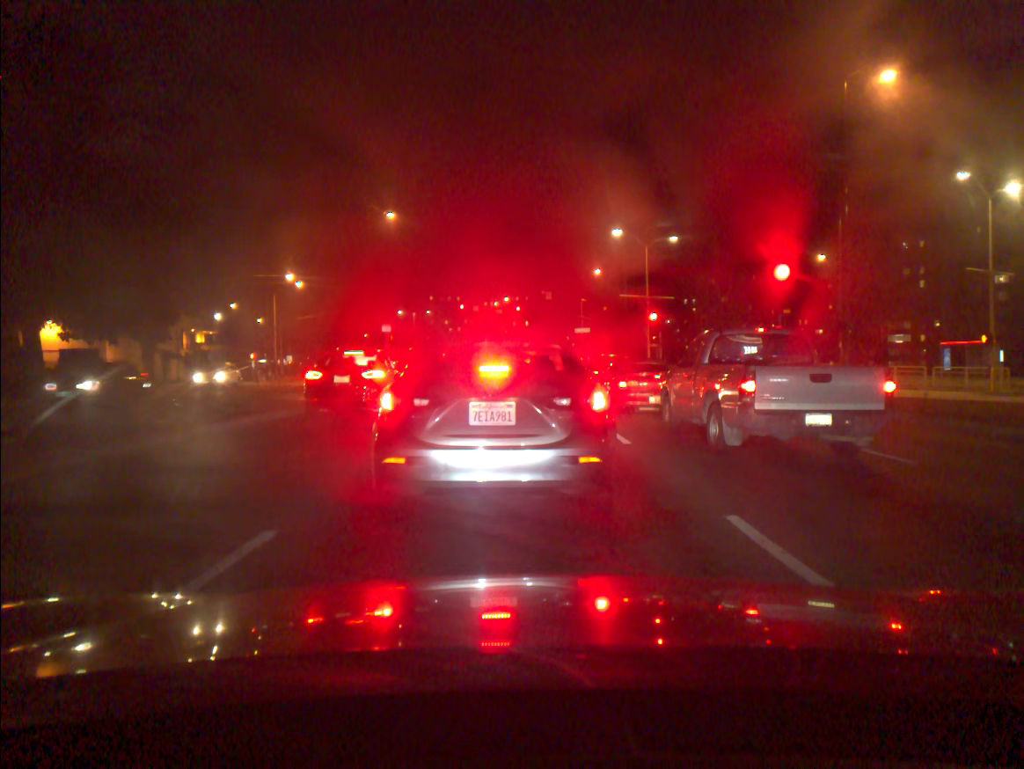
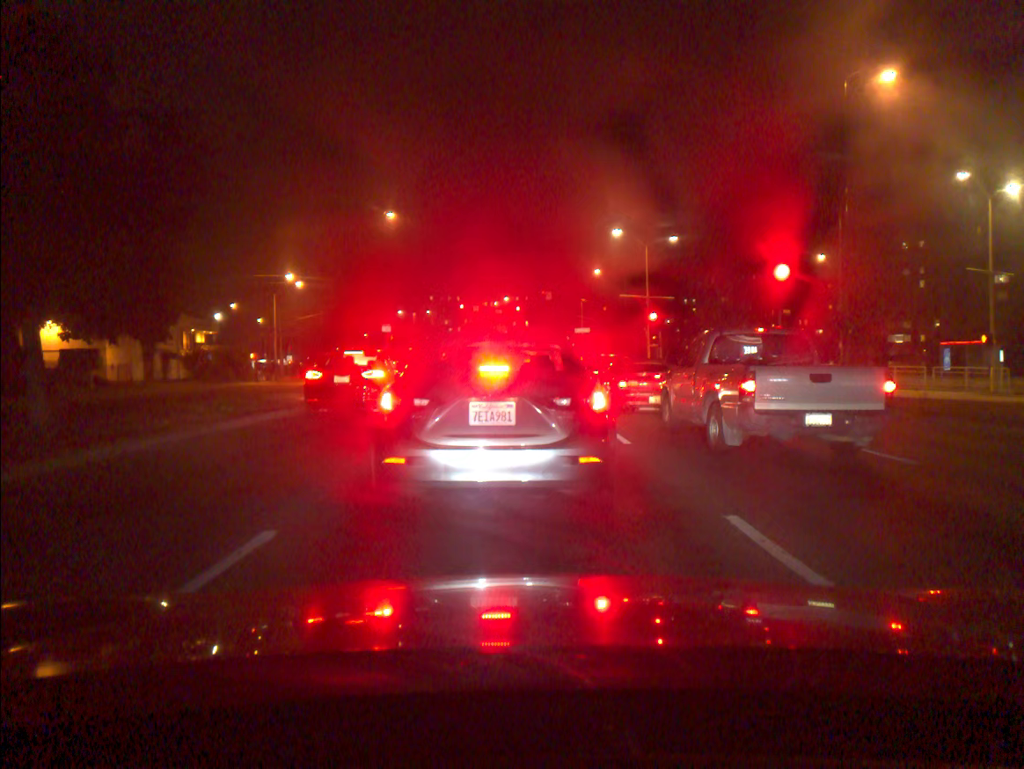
(0.0, 0.0) m; 0°
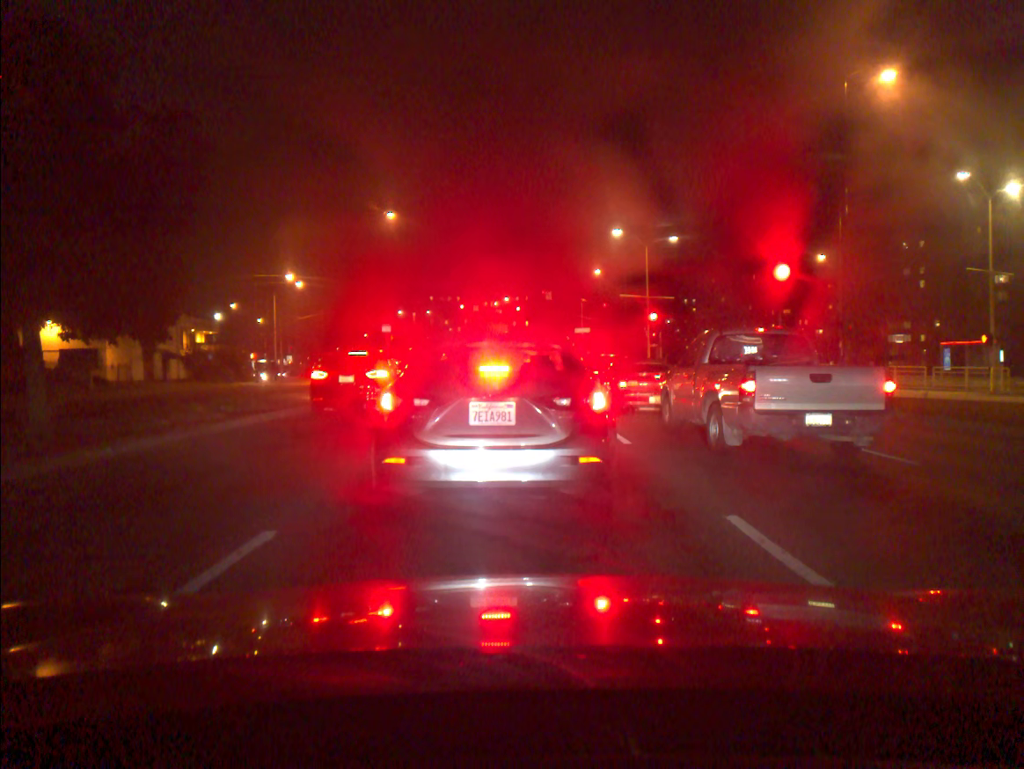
(0.0, 0.0) m; 0°
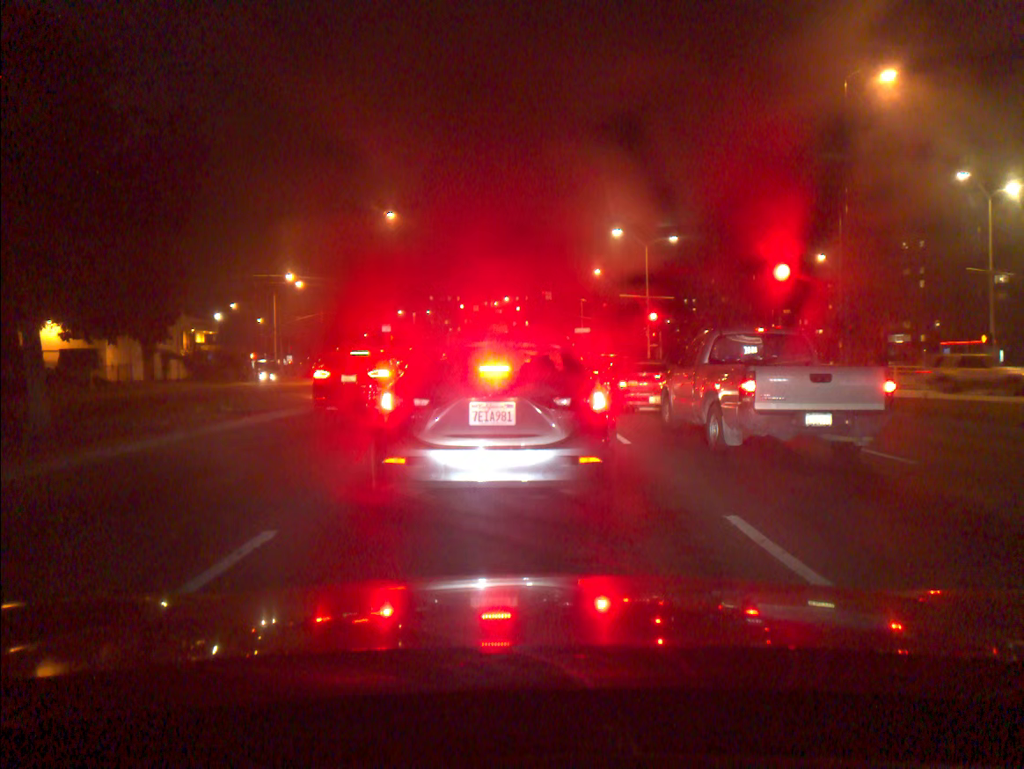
(0.0, 0.0) m; 0°
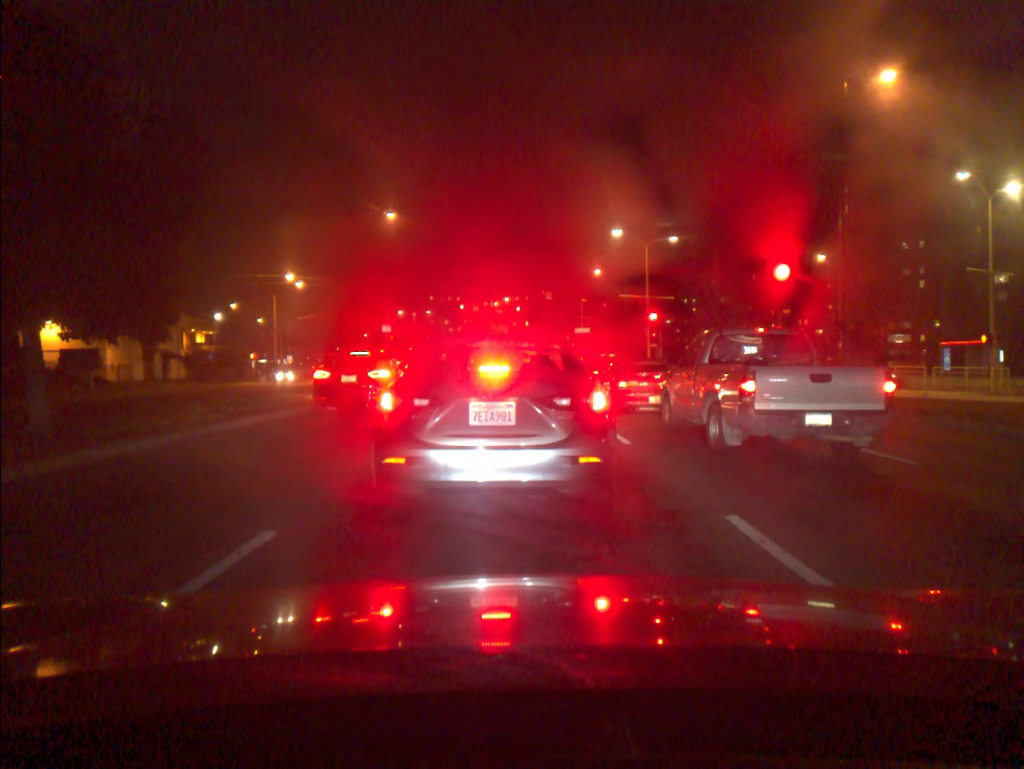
(0.0, 0.0) m; 0°
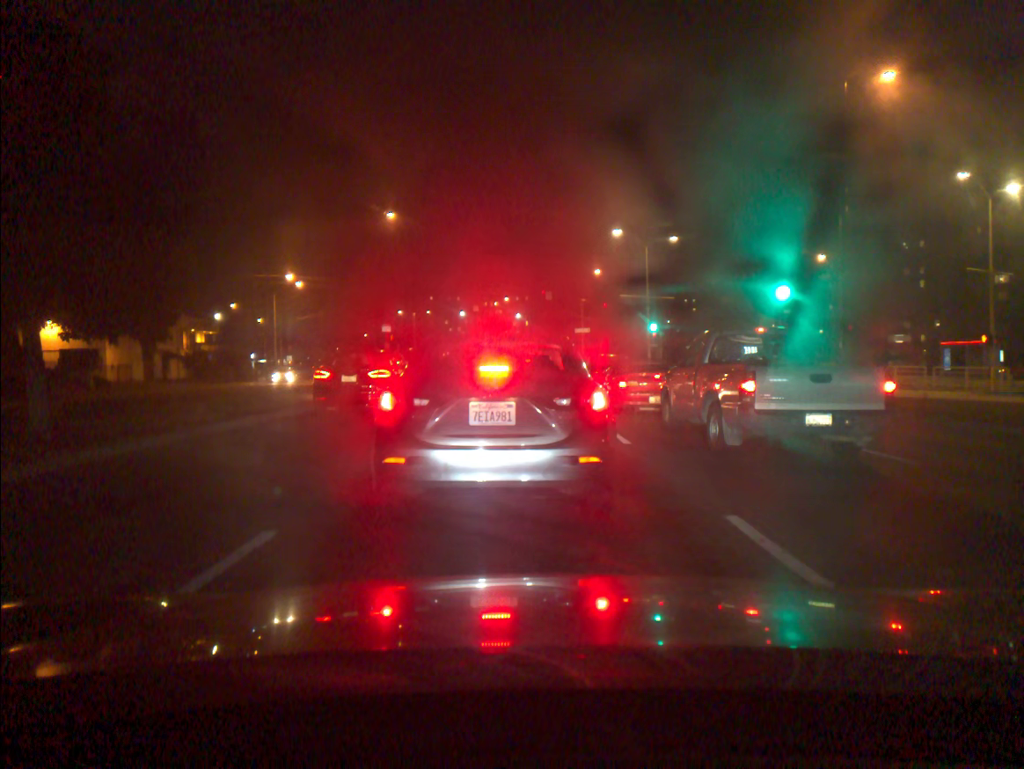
(0.0, 0.0) m; 0°
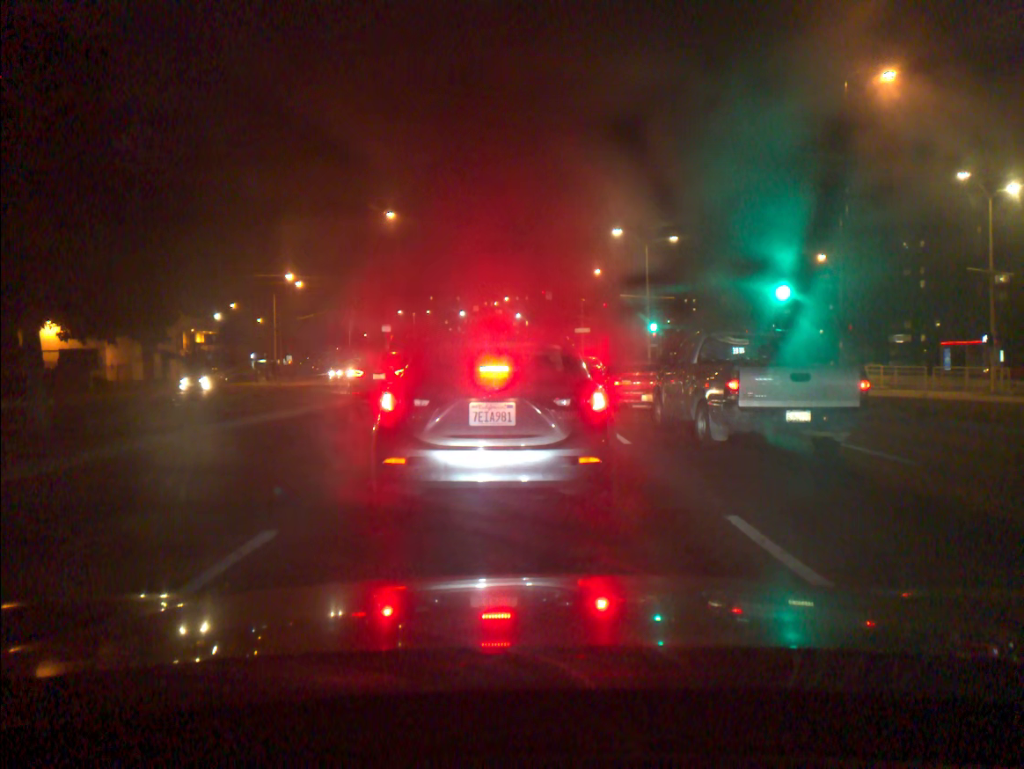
(0.0, 0.0) m; 0°
